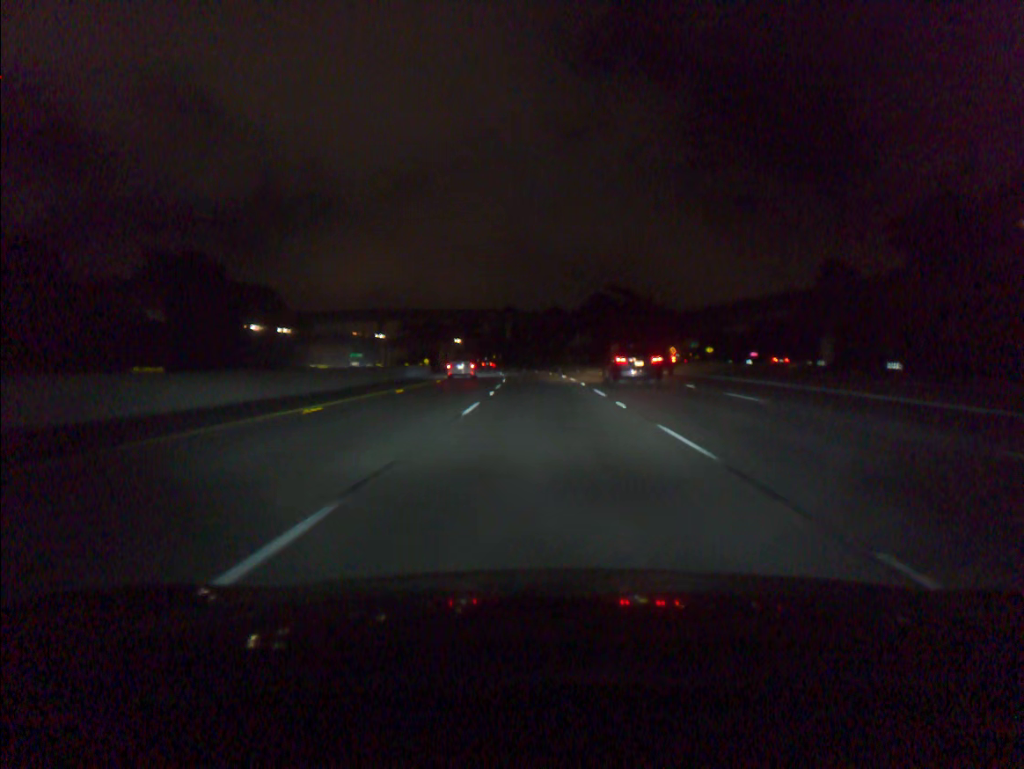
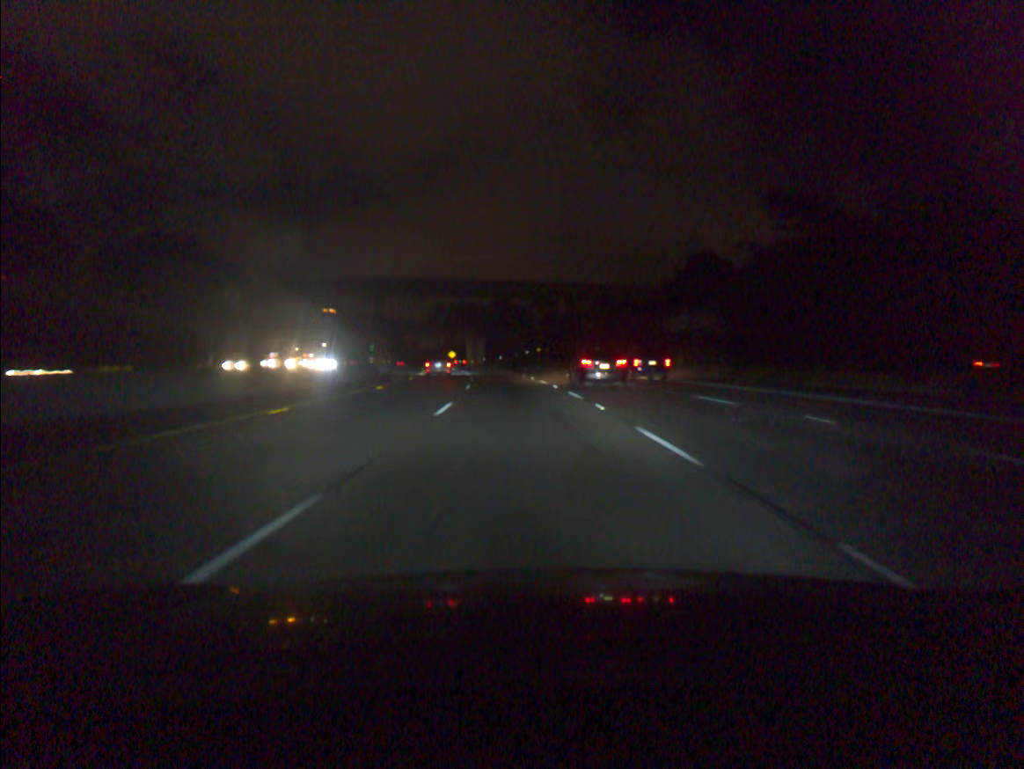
(-1.7, +72.8) m; -4°
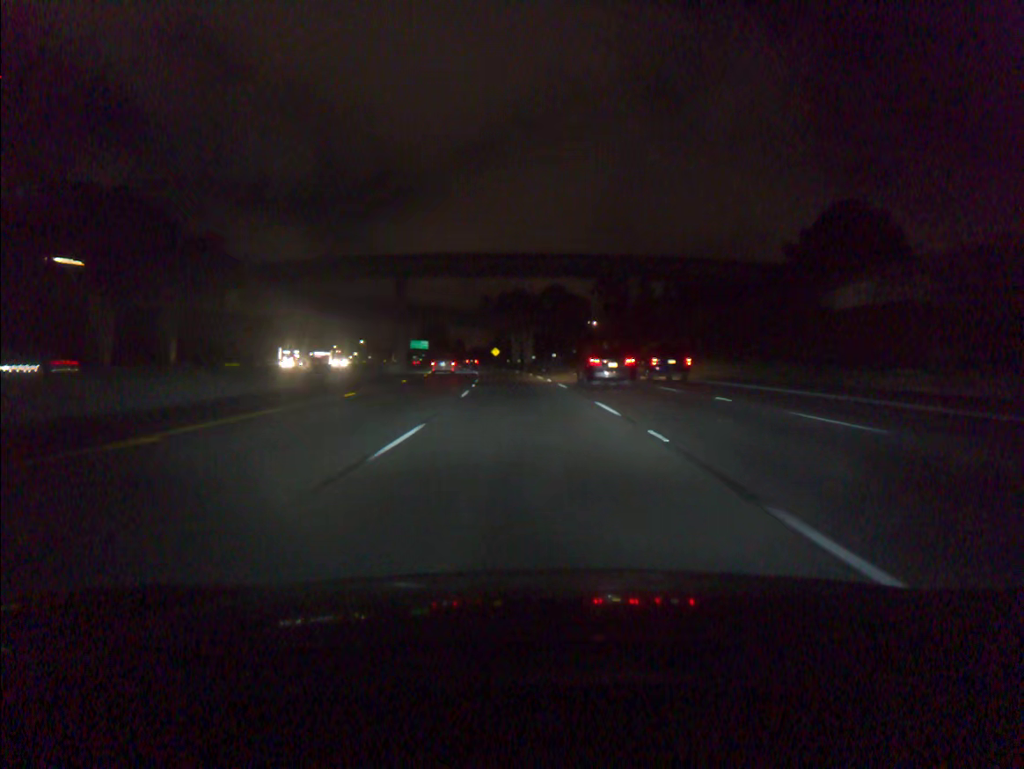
(-1.3, +36.5) m; -4°
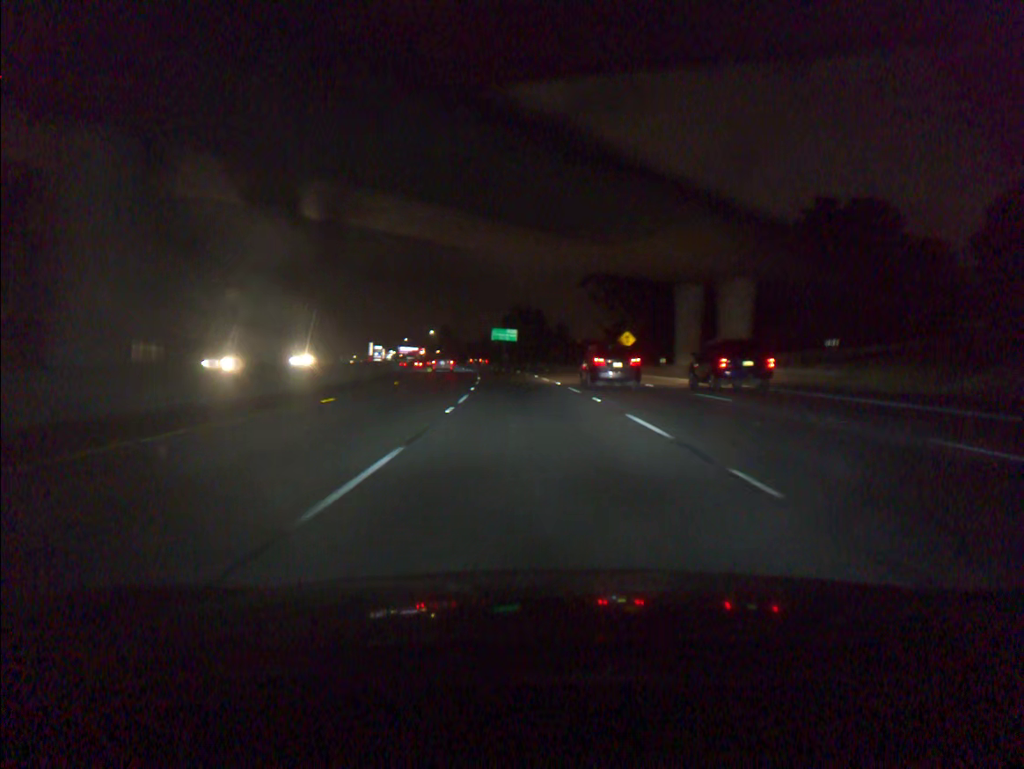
(-6.9, +91.4) m; -8°
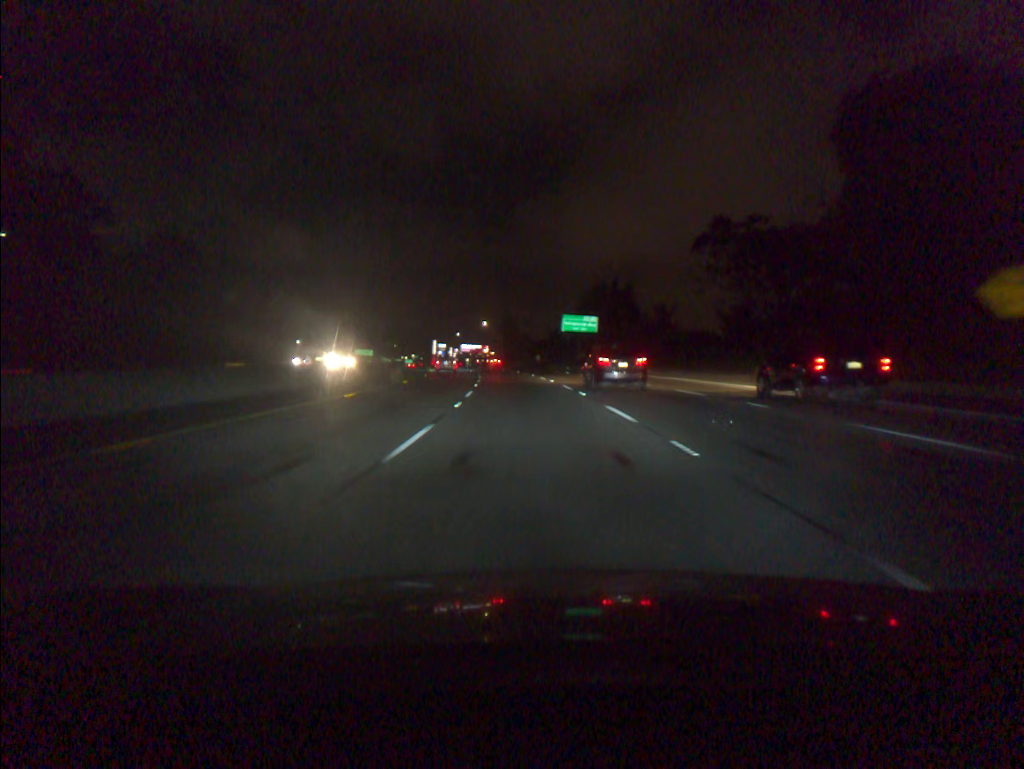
(-2.5, +55.1) m; -5°
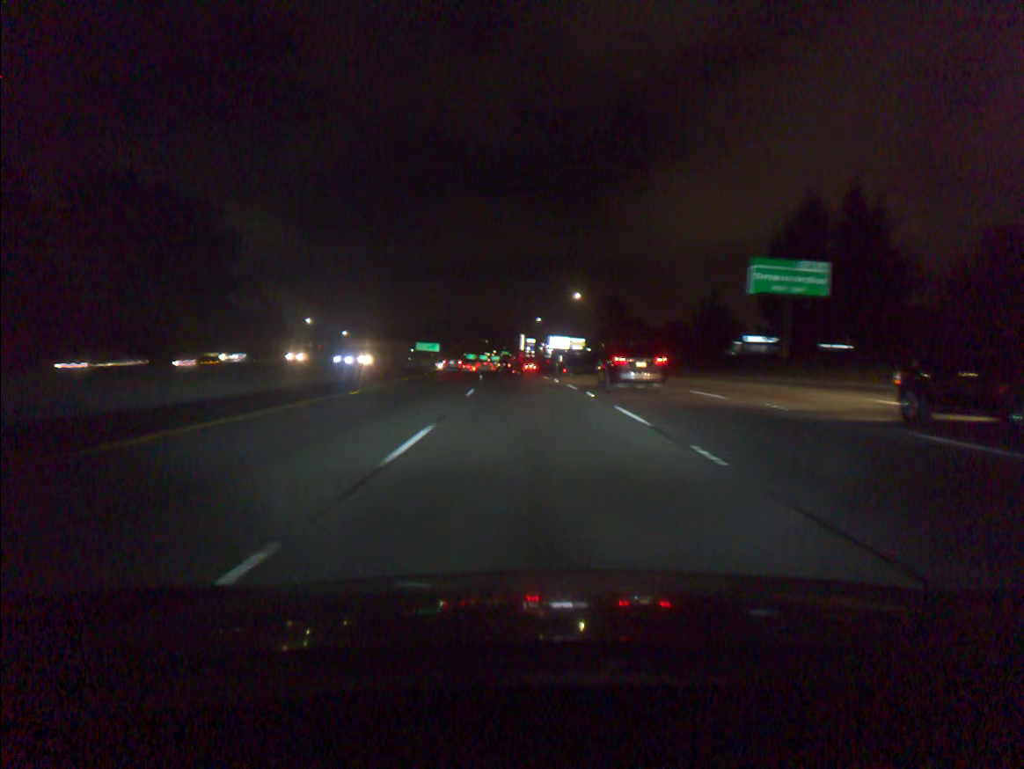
(-4.6, +73.4) m; -7°
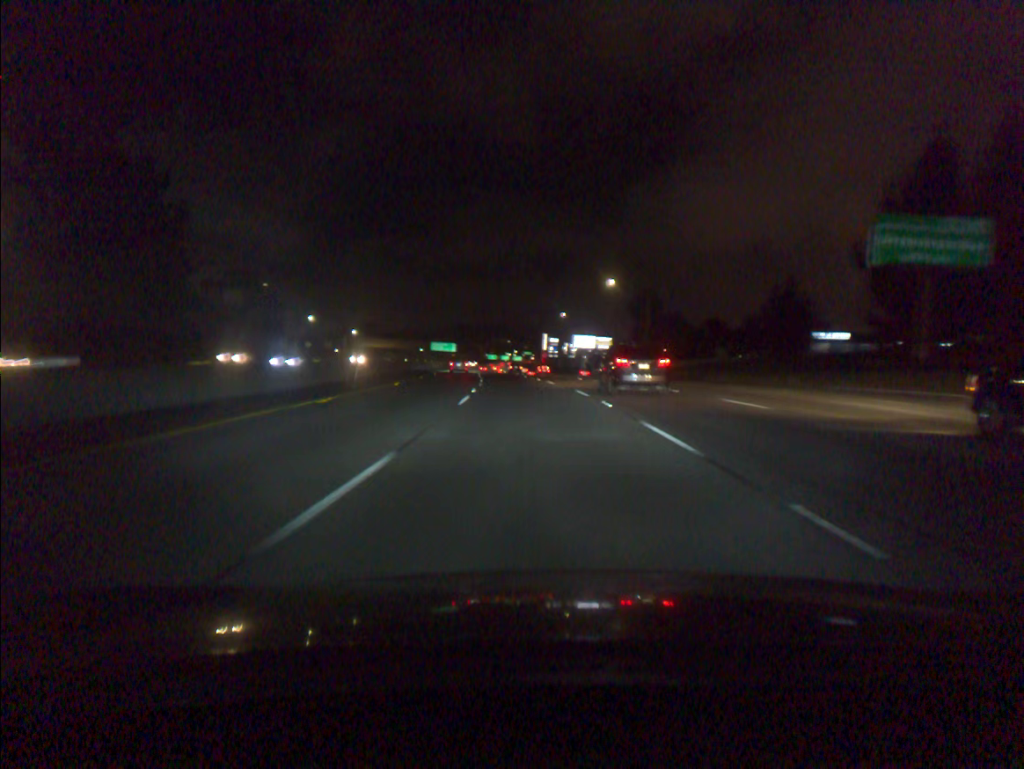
(-0.2, +18.4) m; -2°
